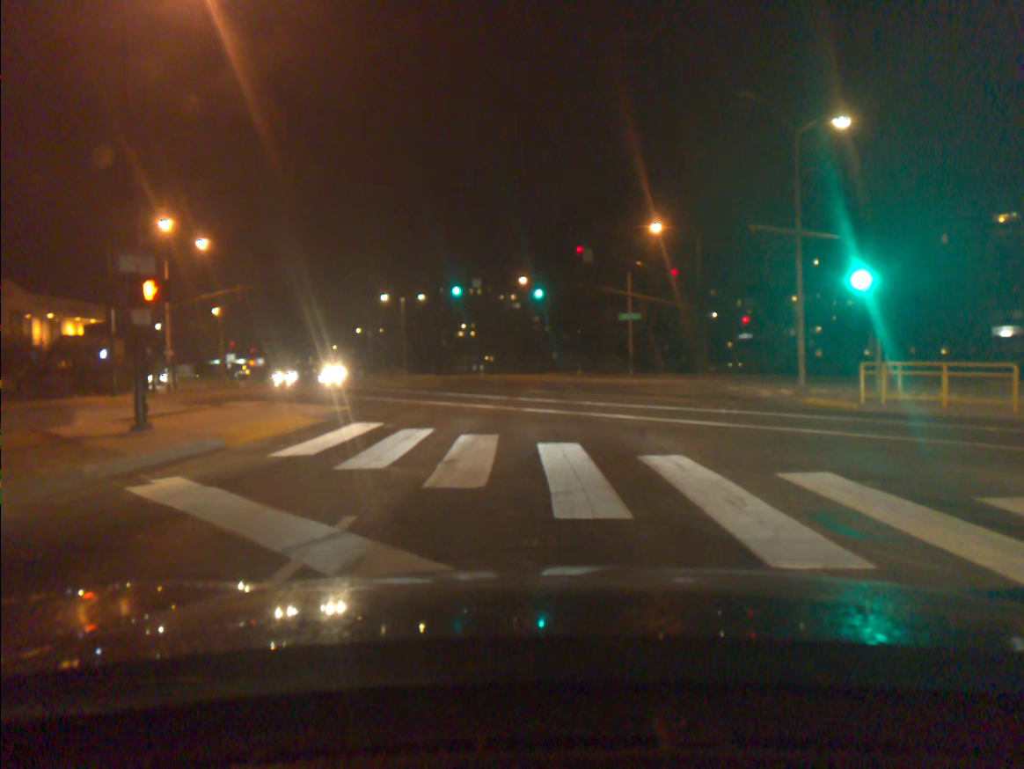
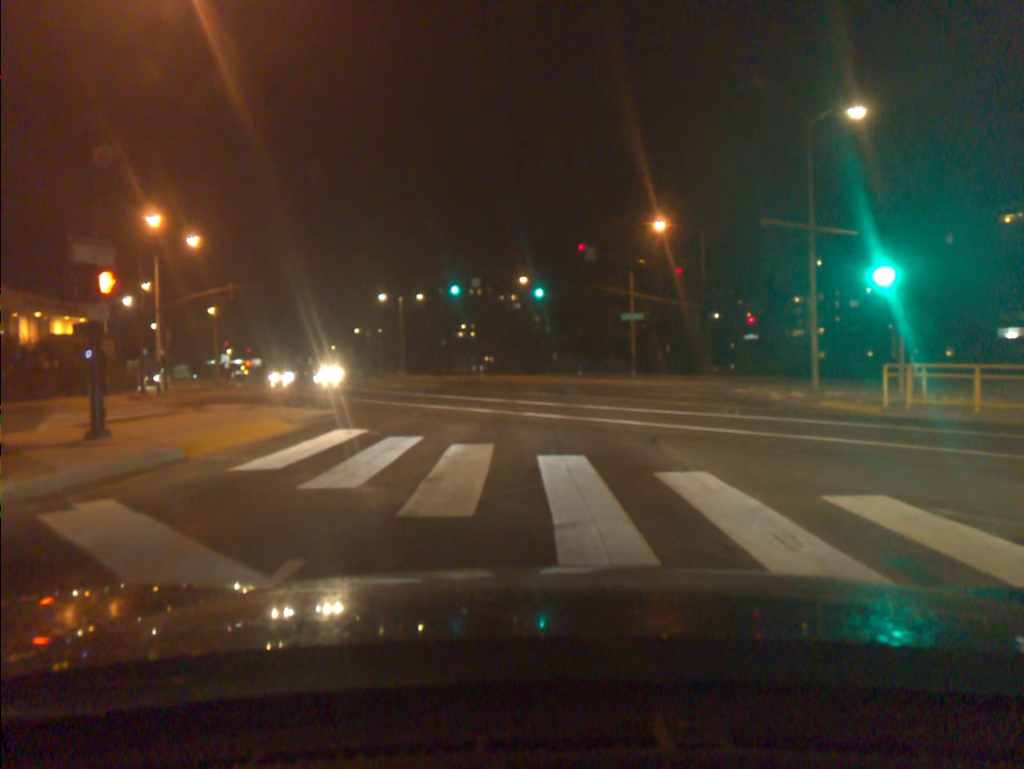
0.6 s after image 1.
(0.0, +1.3) m; -1°
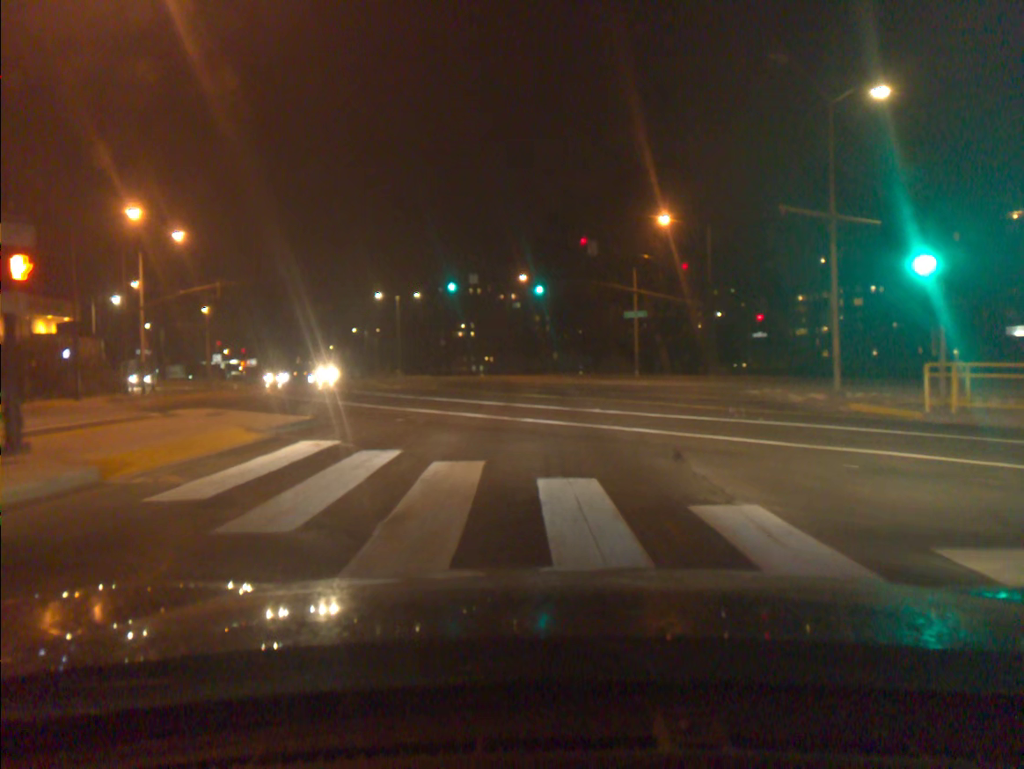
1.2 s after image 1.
(0.0, +2.0) m; 0°
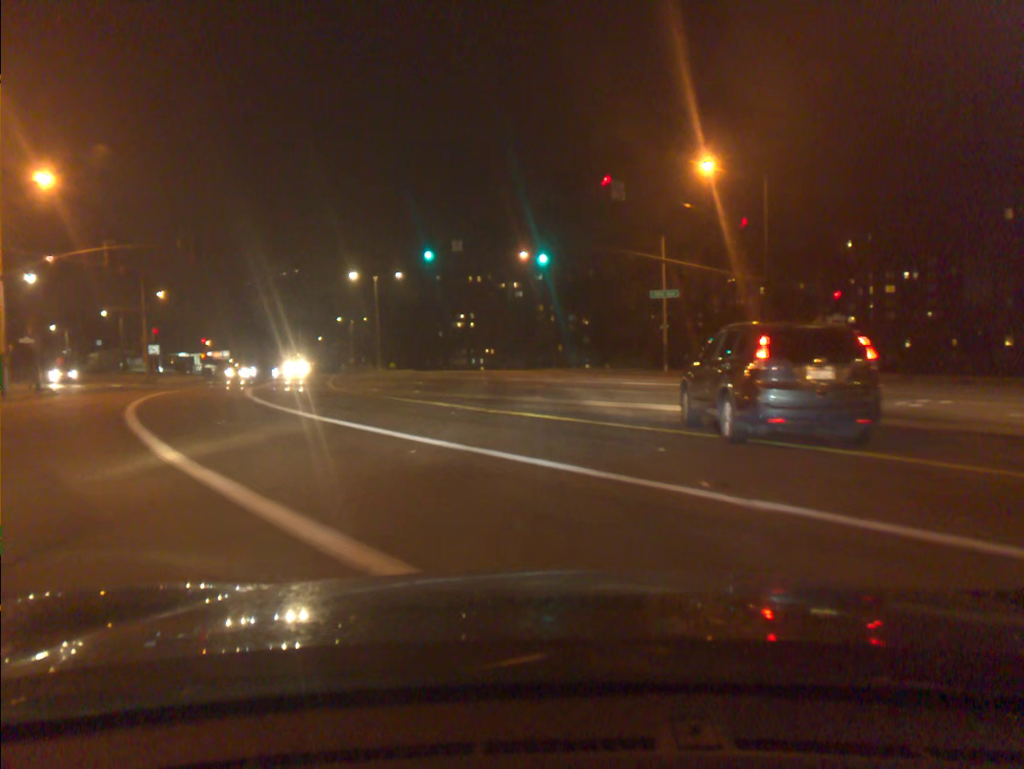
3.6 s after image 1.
(-0.1, +13.0) m; -1°
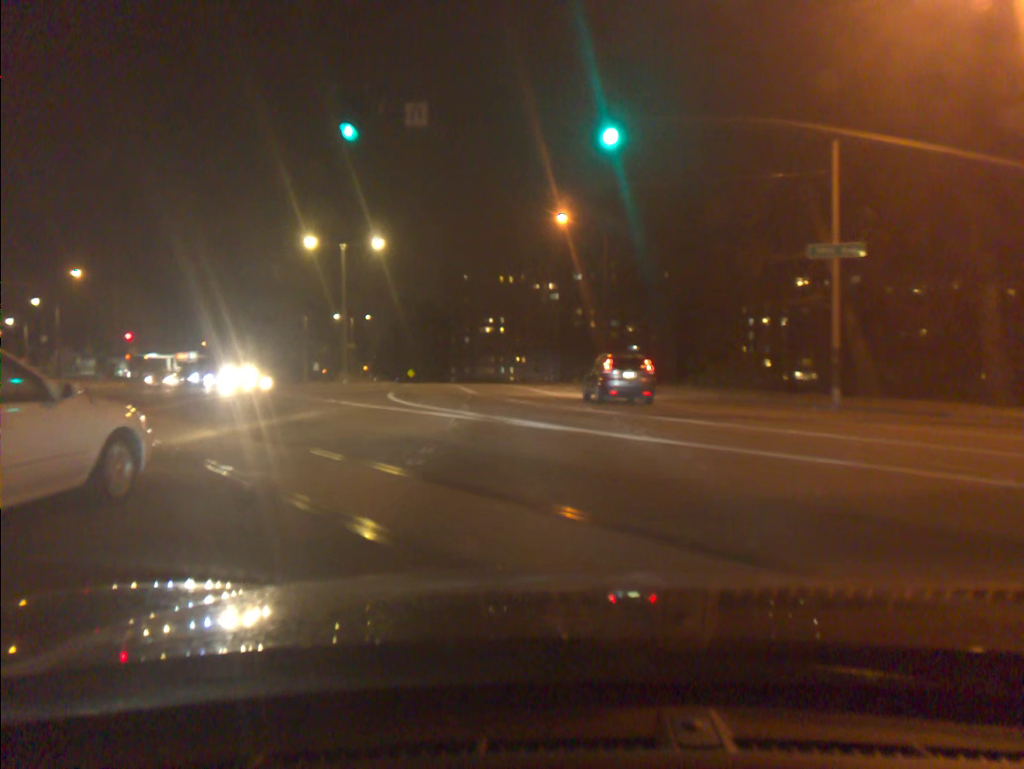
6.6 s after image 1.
(-0.5, +24.7) m; -3°
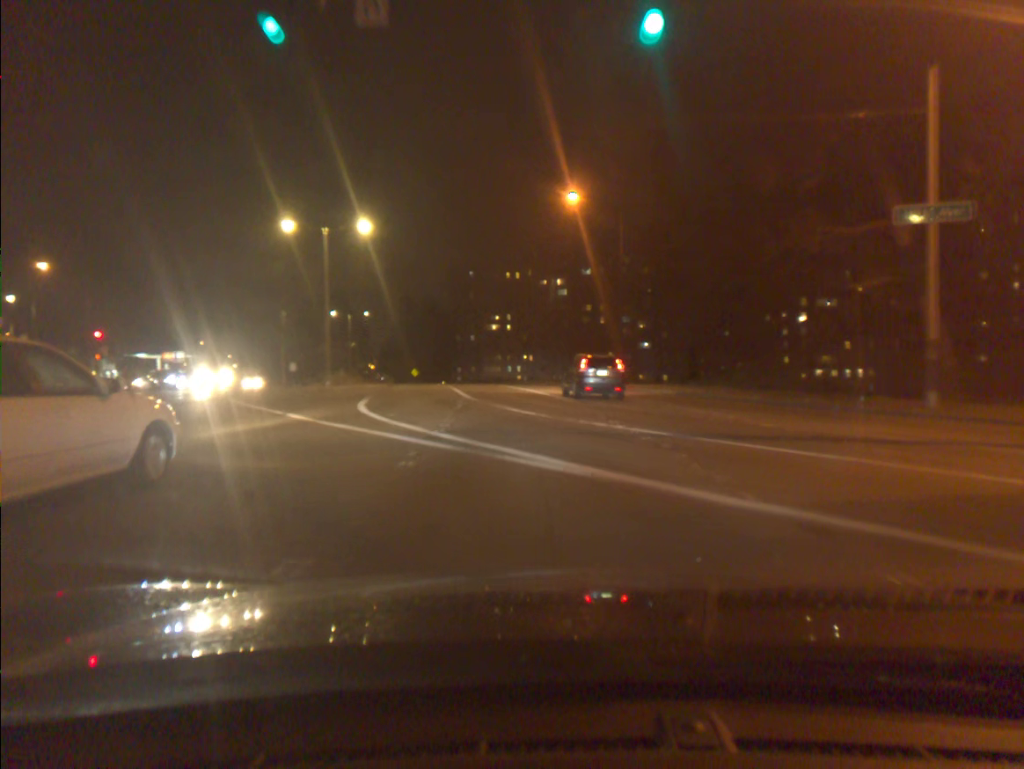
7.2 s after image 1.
(0.0, +5.9) m; 0°
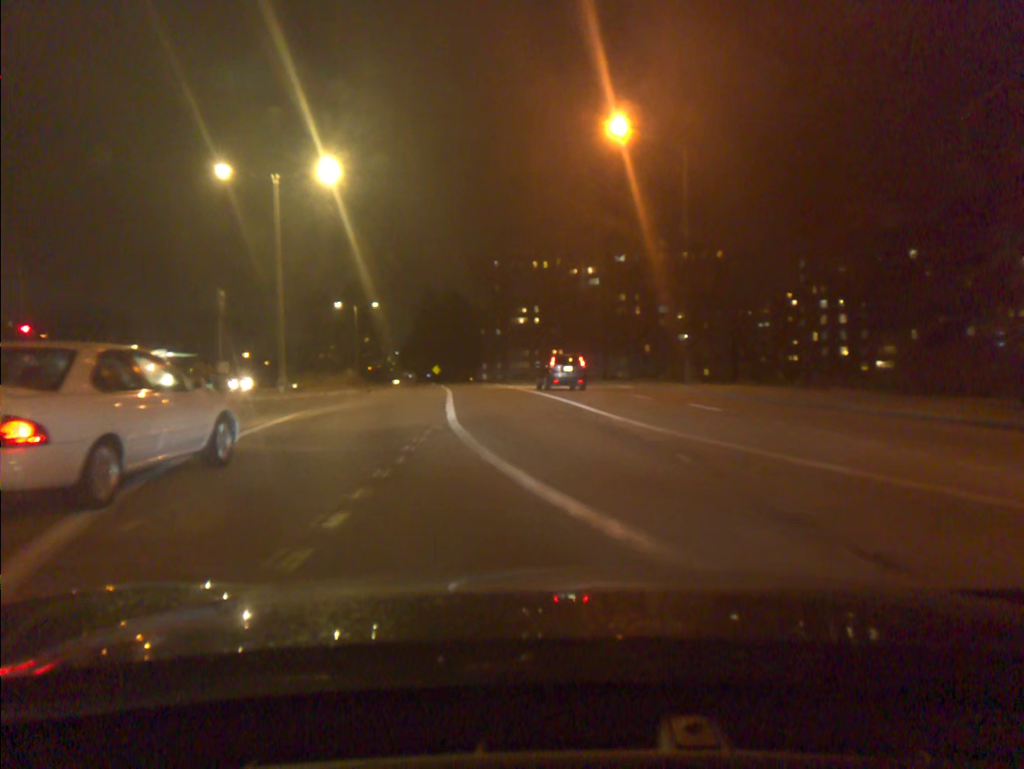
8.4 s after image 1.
(-0.2, +12.8) m; -2°
